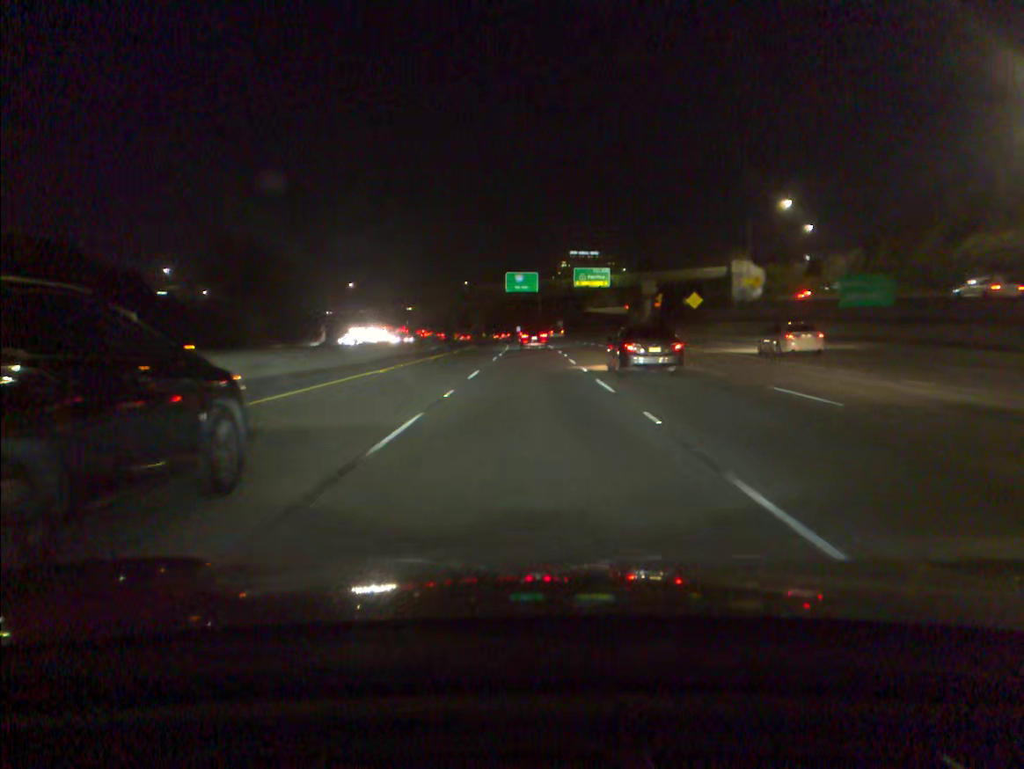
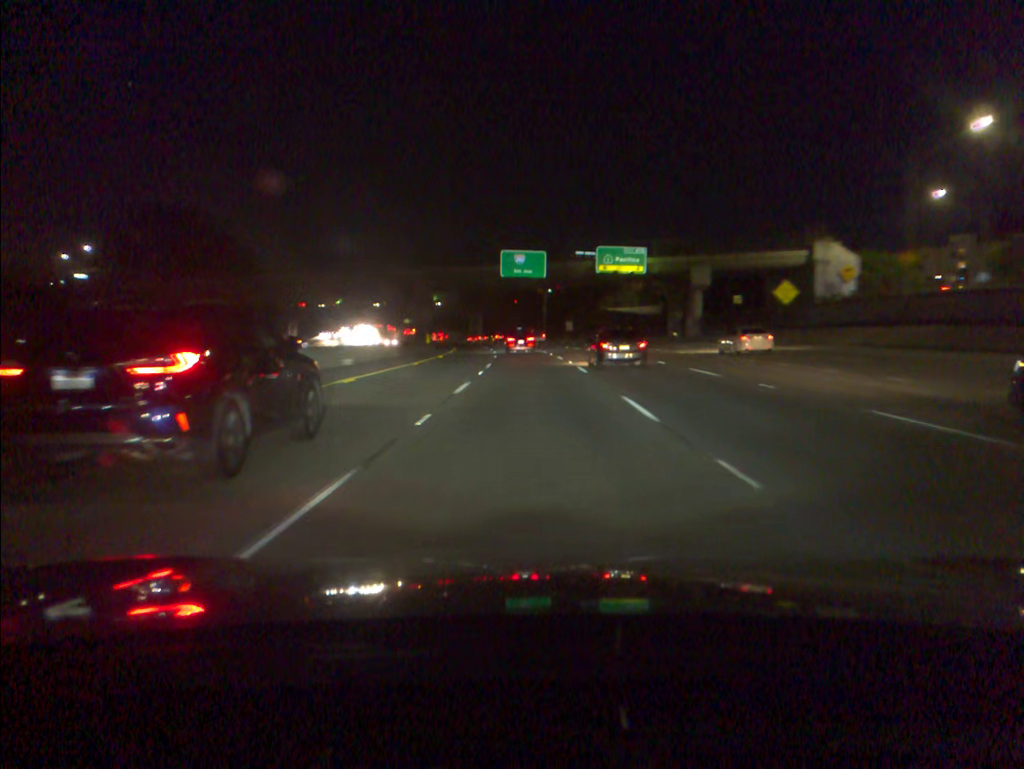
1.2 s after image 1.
(-0.1, +34.4) m; 0°
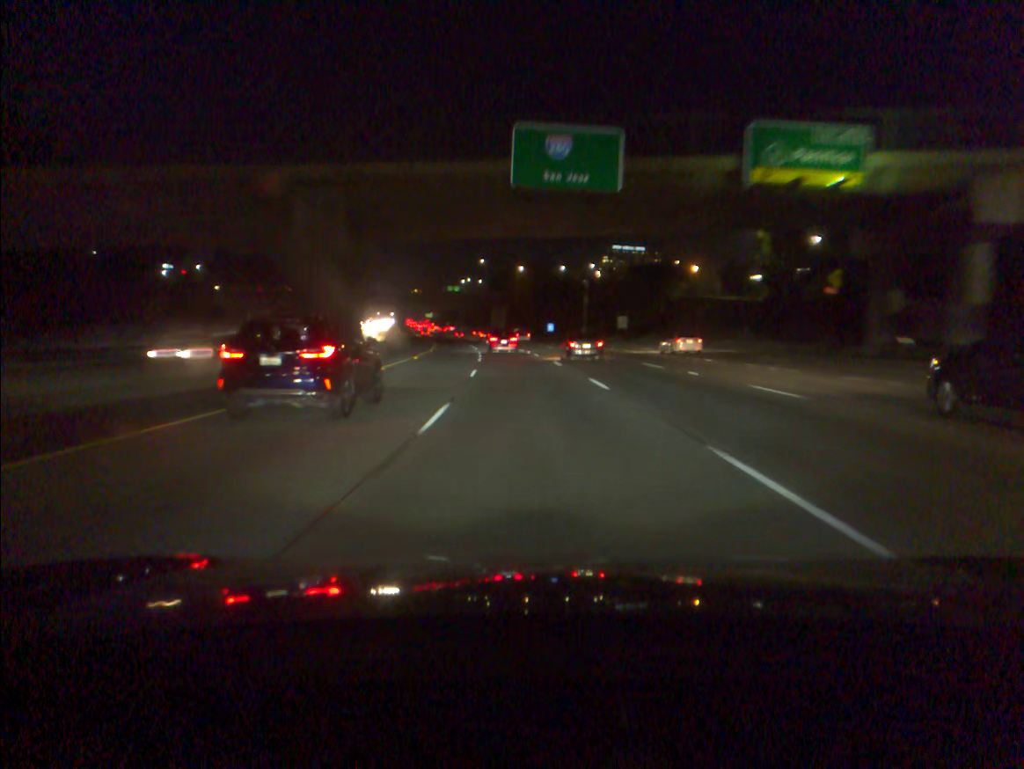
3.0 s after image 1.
(-0.7, +51.1) m; -2°
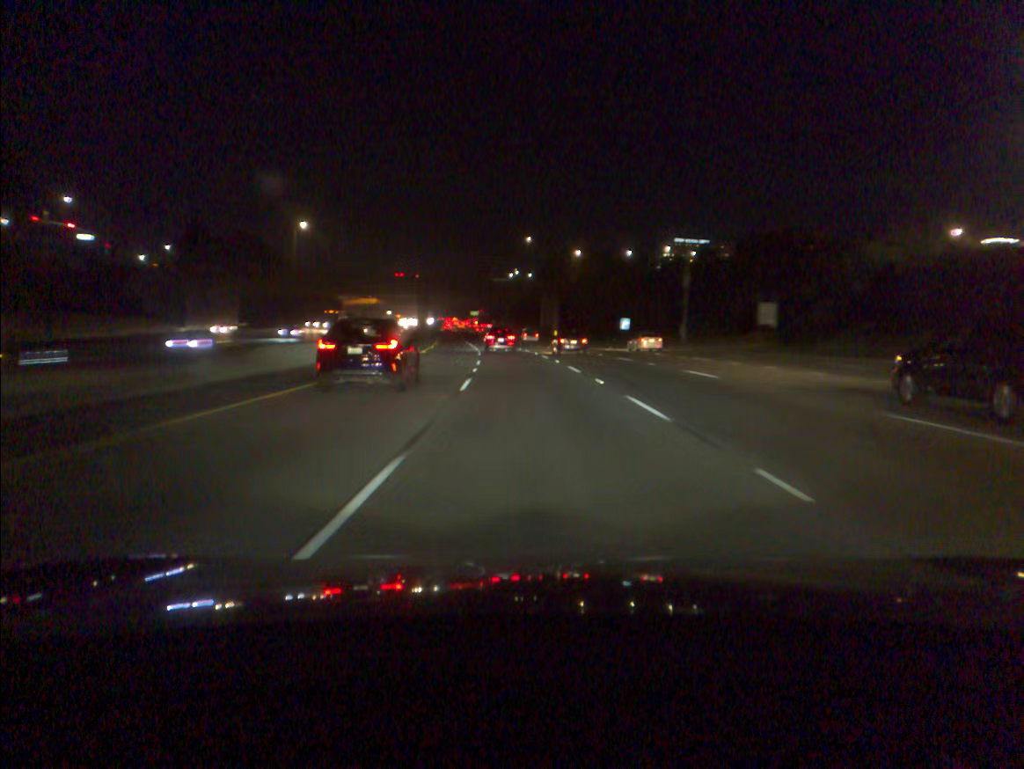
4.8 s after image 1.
(-1.7, +50.7) m; -4°
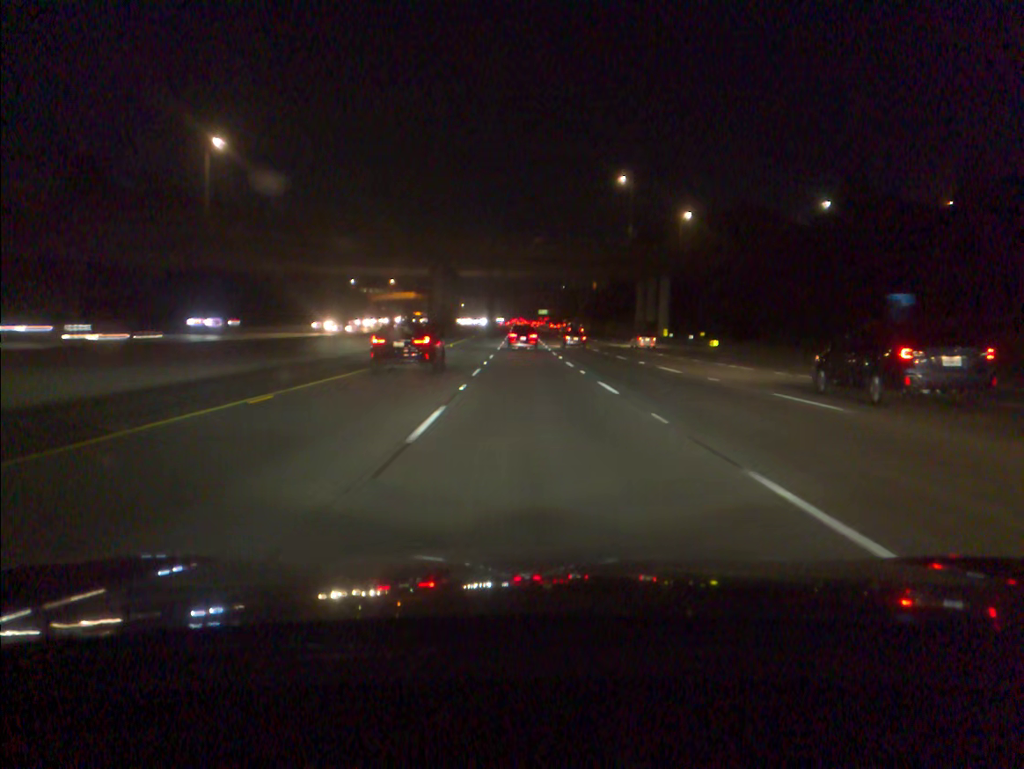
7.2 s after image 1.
(-3.1, +67.1) m; -5°
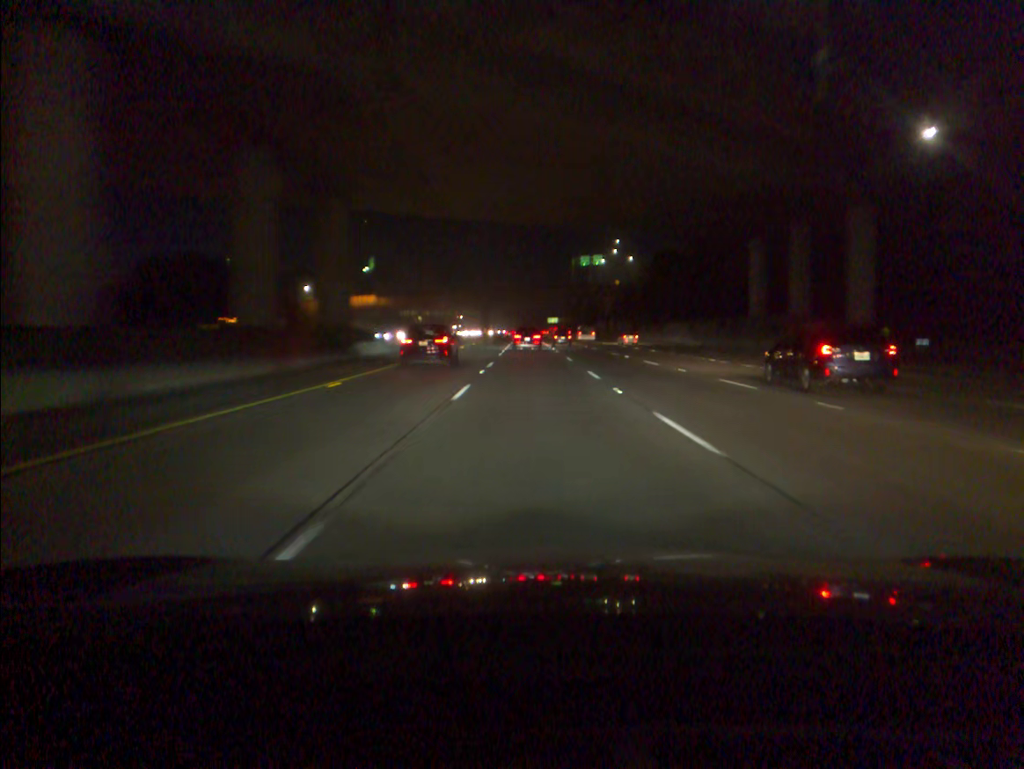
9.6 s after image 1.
(-0.8, +67.2) m; 0°
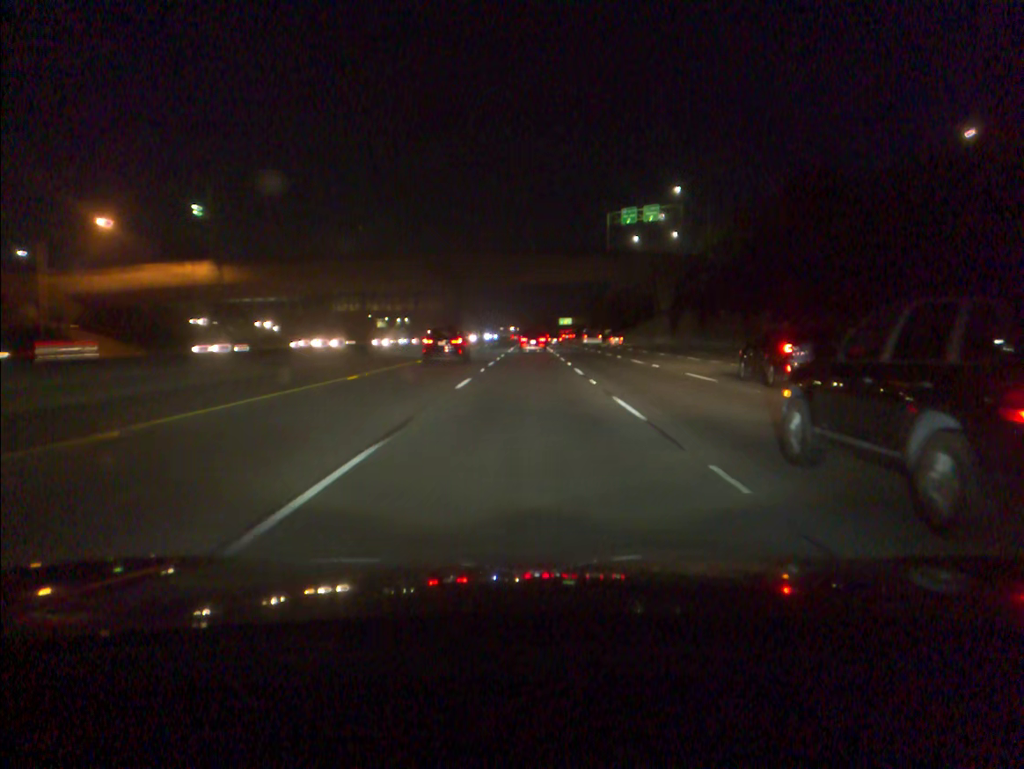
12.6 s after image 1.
(-0.2, +84.0) m; -1°
